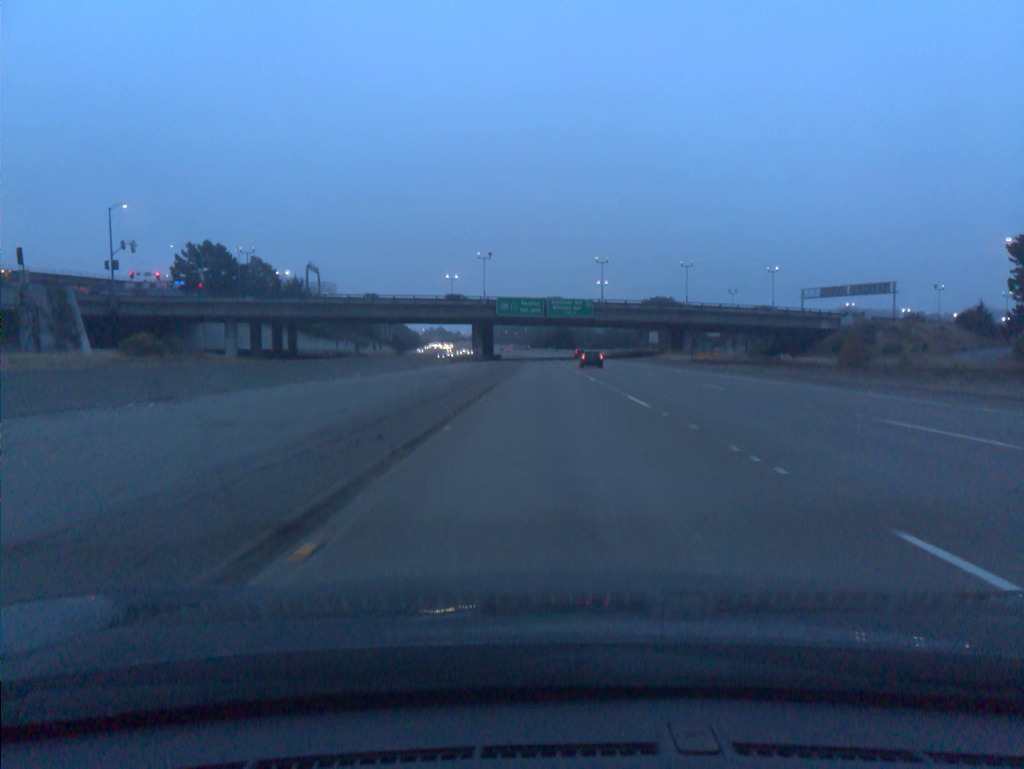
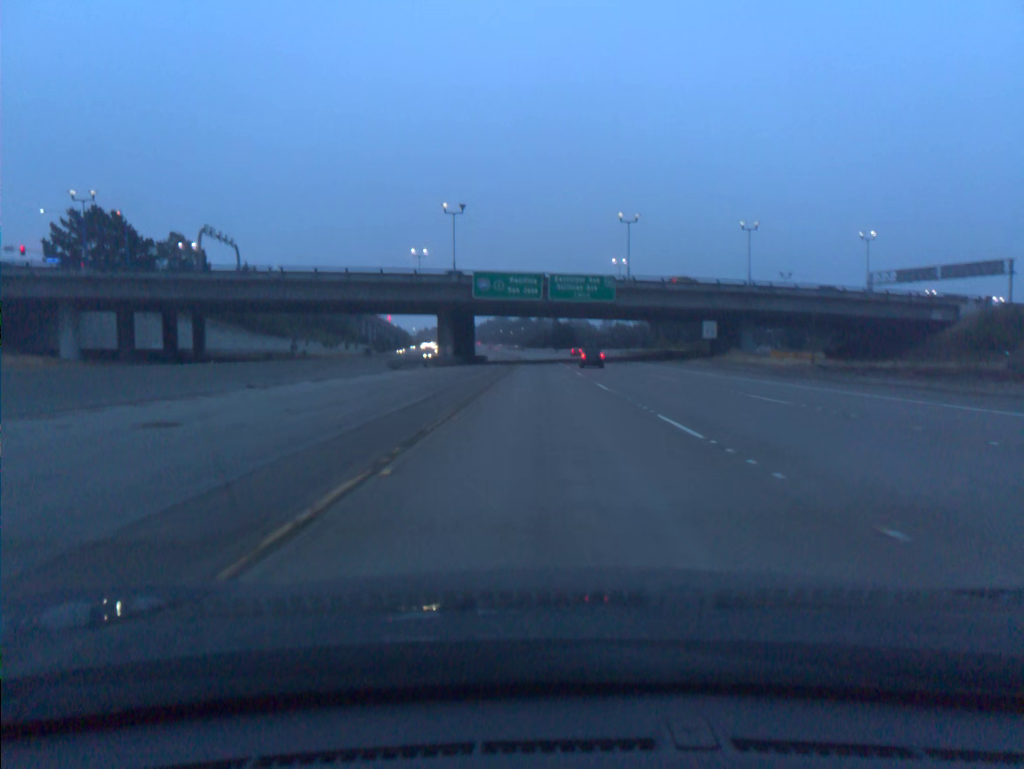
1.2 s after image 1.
(+0.1, +36.6) m; 0°
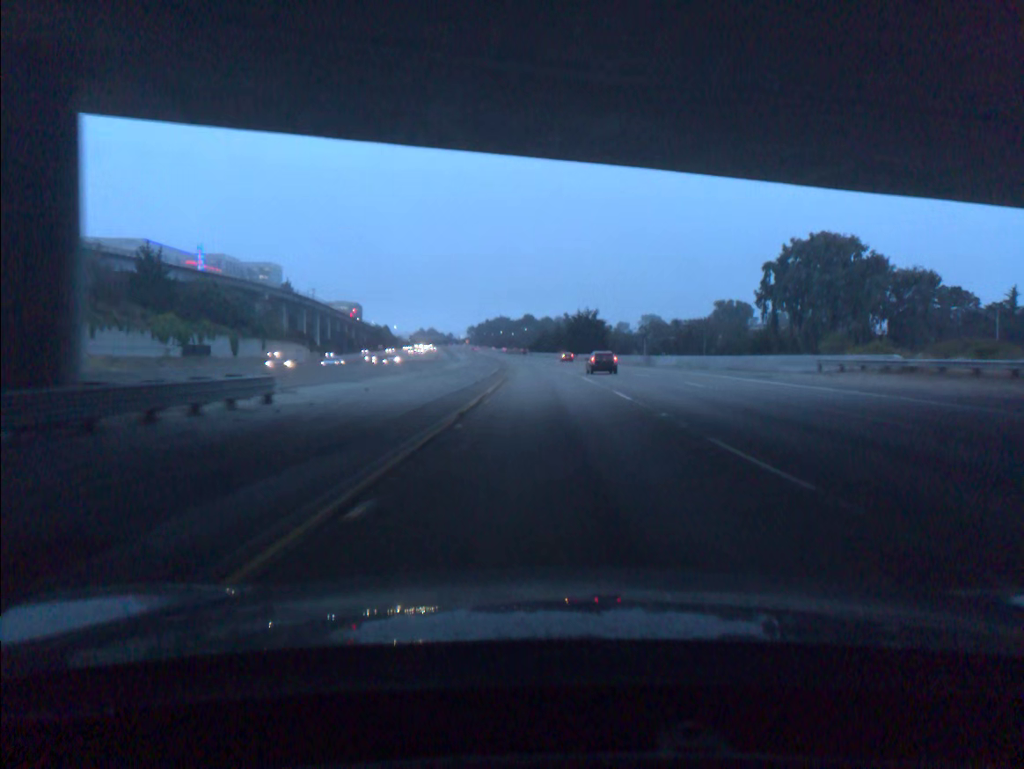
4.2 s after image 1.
(-0.3, +91.4) m; 0°
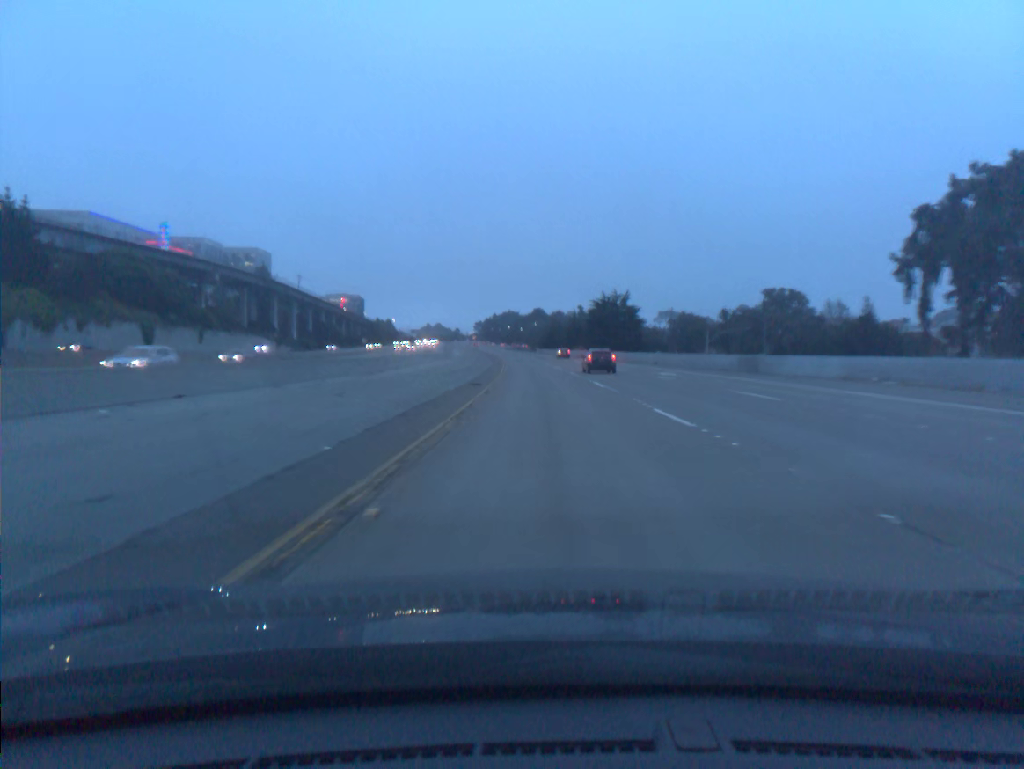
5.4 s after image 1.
(-0.2, +36.5) m; -1°
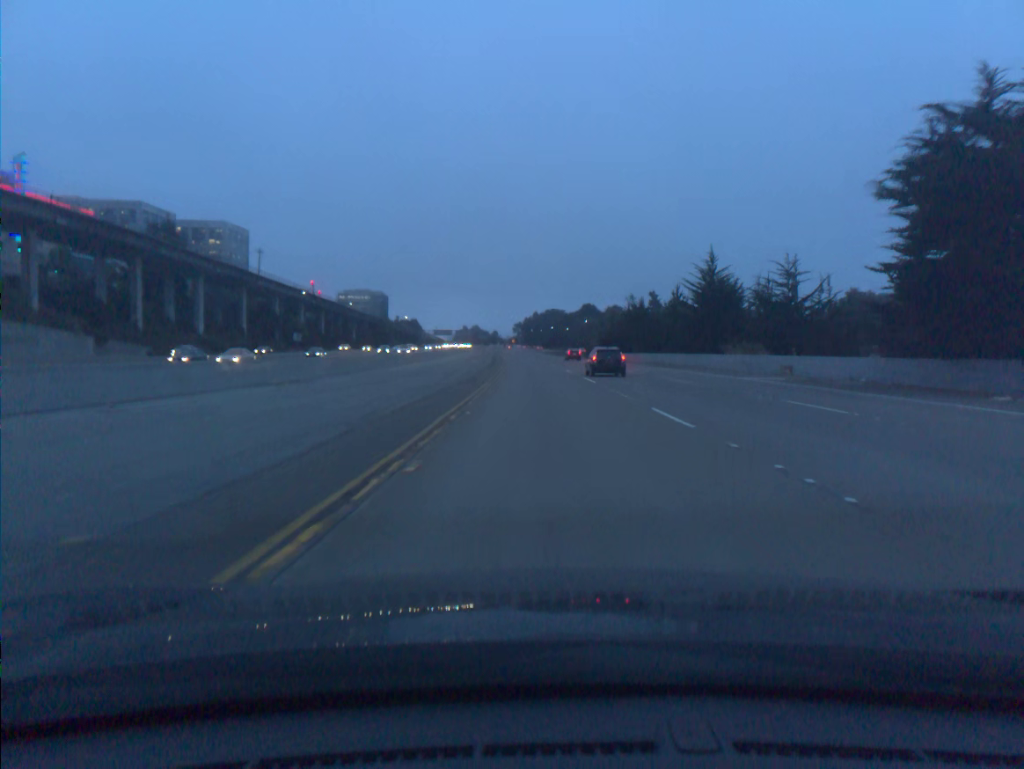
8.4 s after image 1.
(-2.5, +91.5) m; -3°
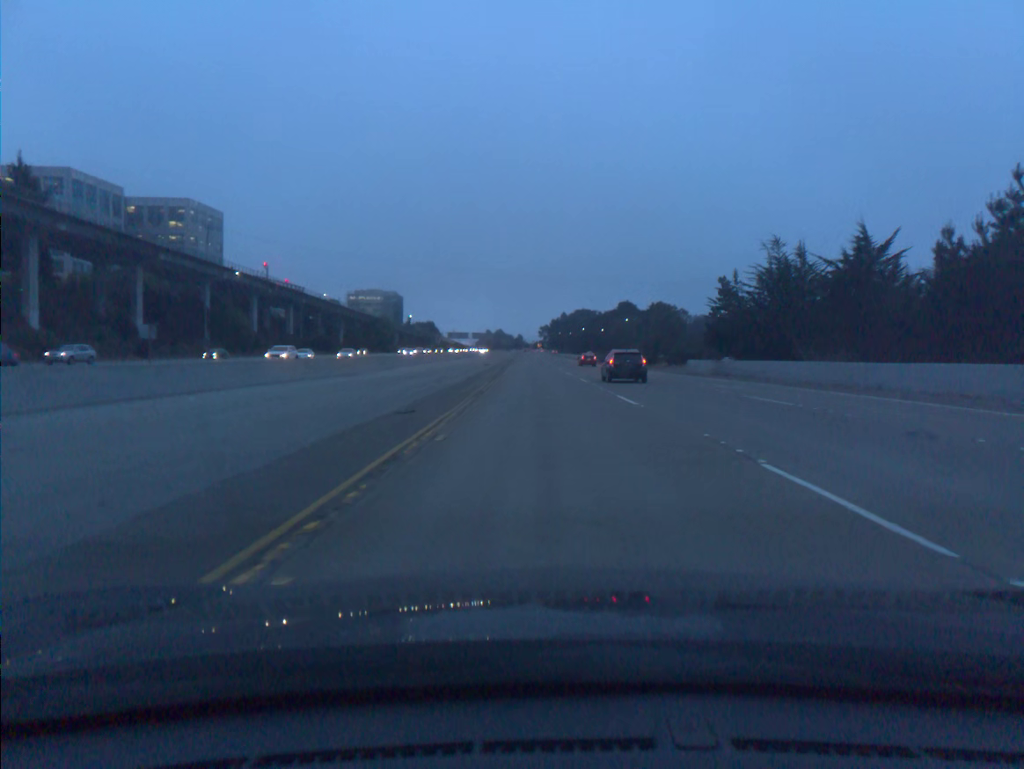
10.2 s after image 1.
(-1.0, +54.8) m; -2°
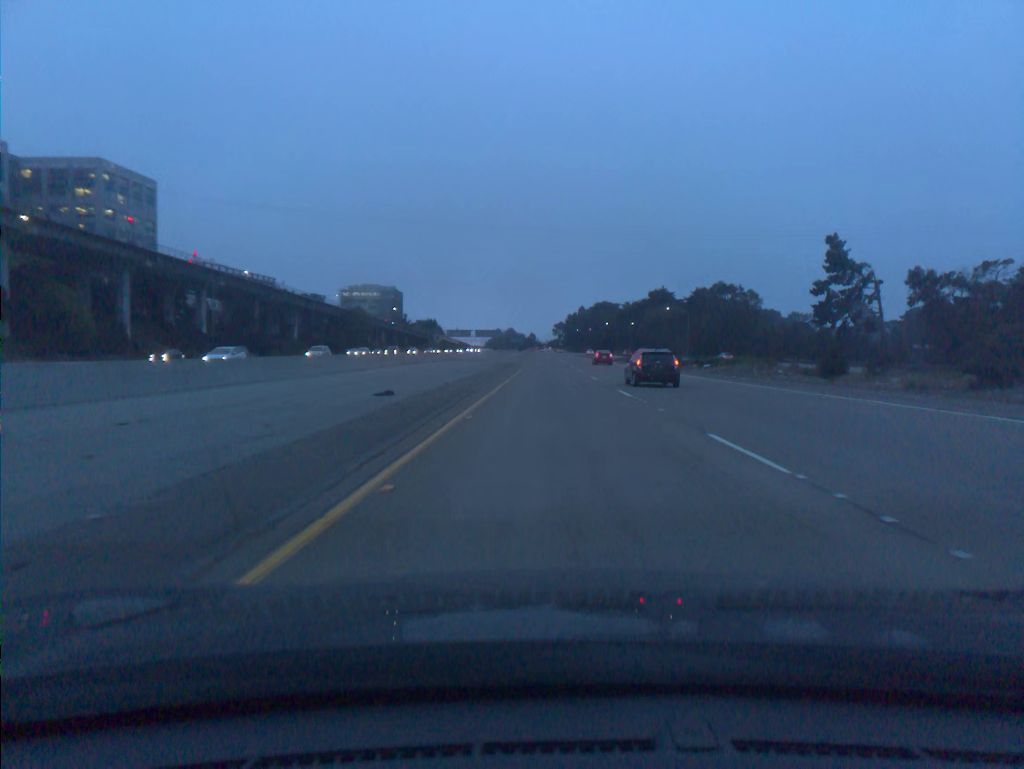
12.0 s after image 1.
(-0.6, +54.8) m; -1°
